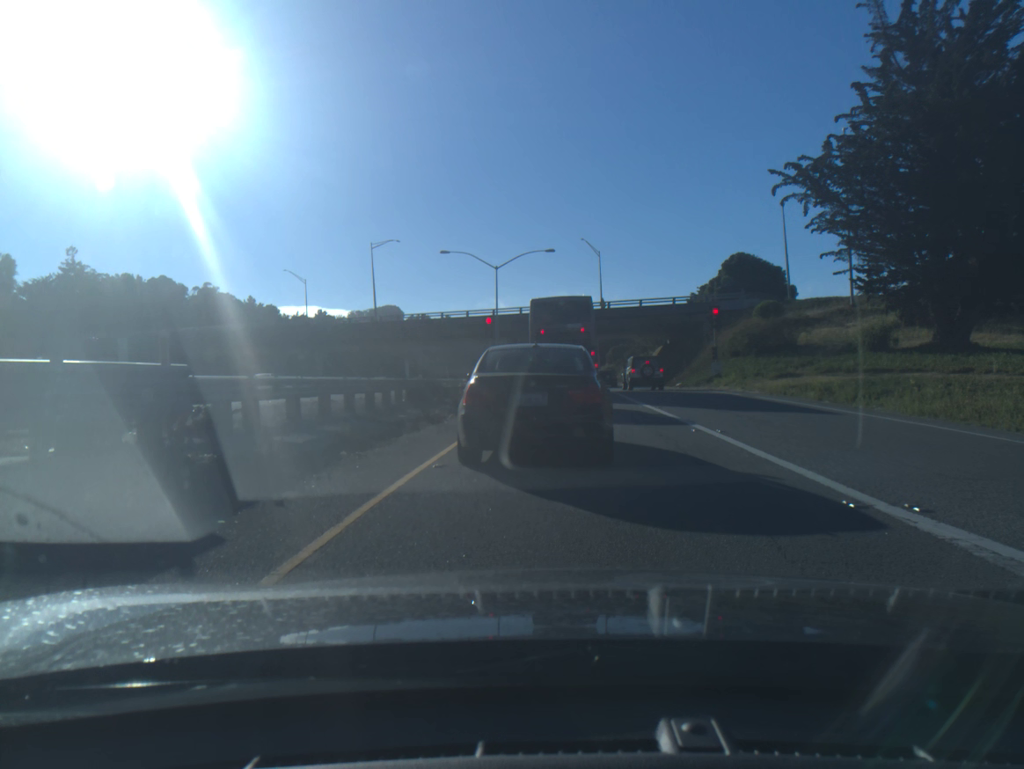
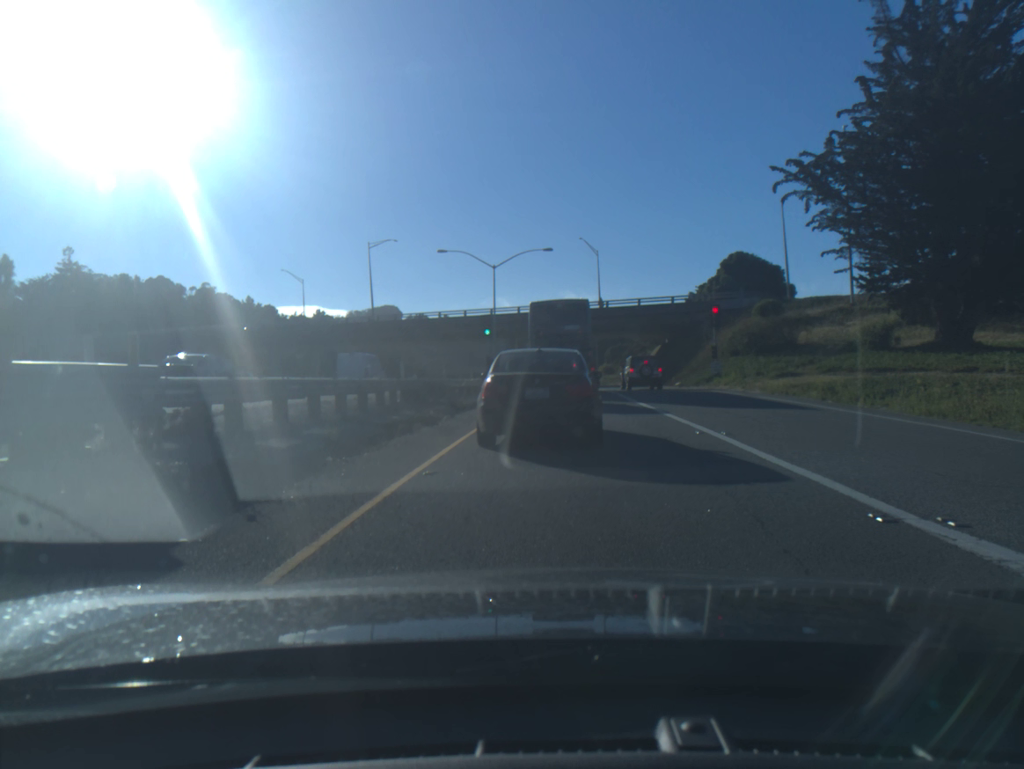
(0.0, +0.6) m; 0°
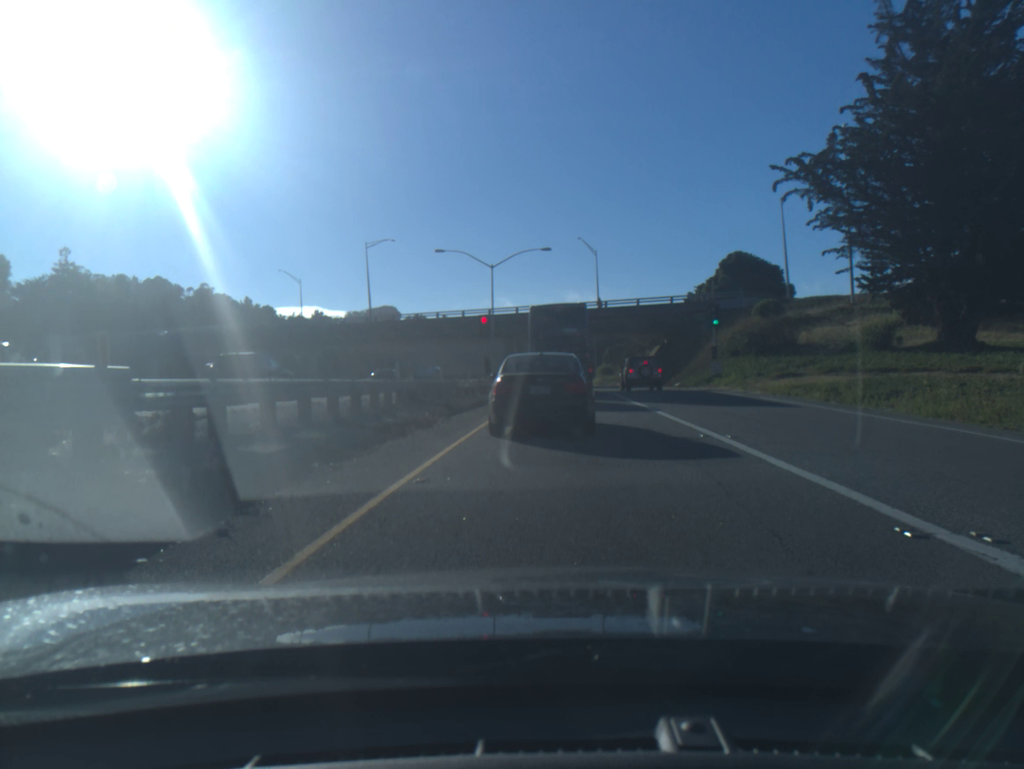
(0.0, +0.5) m; 0°
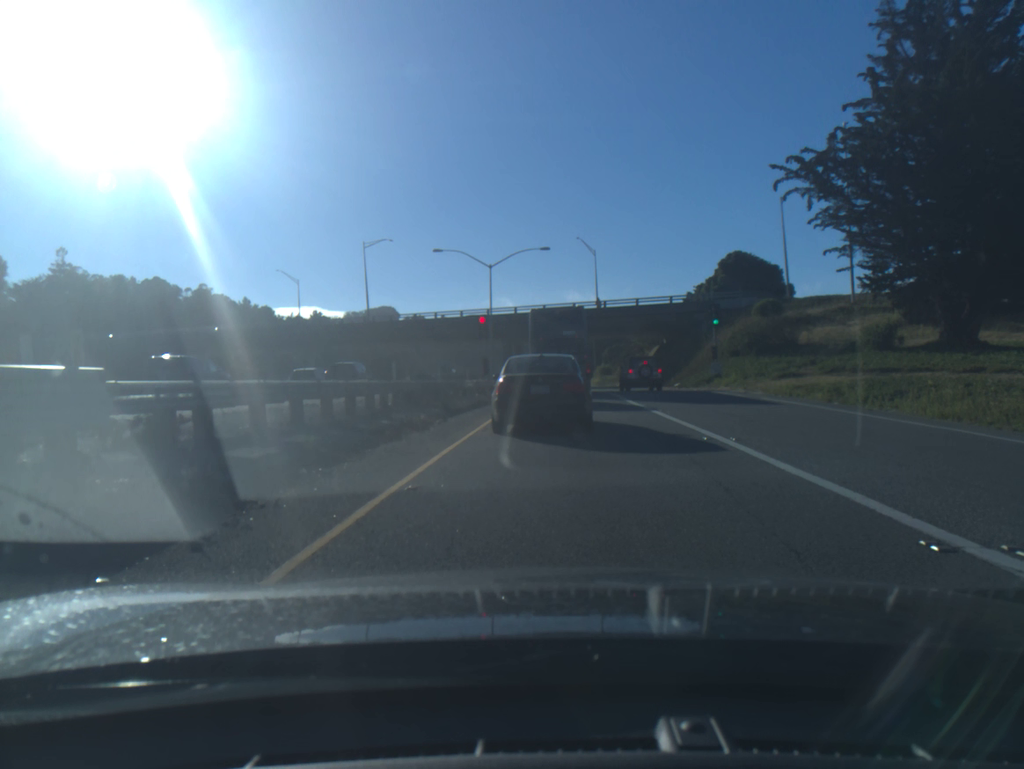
(0.0, +0.4) m; 0°
